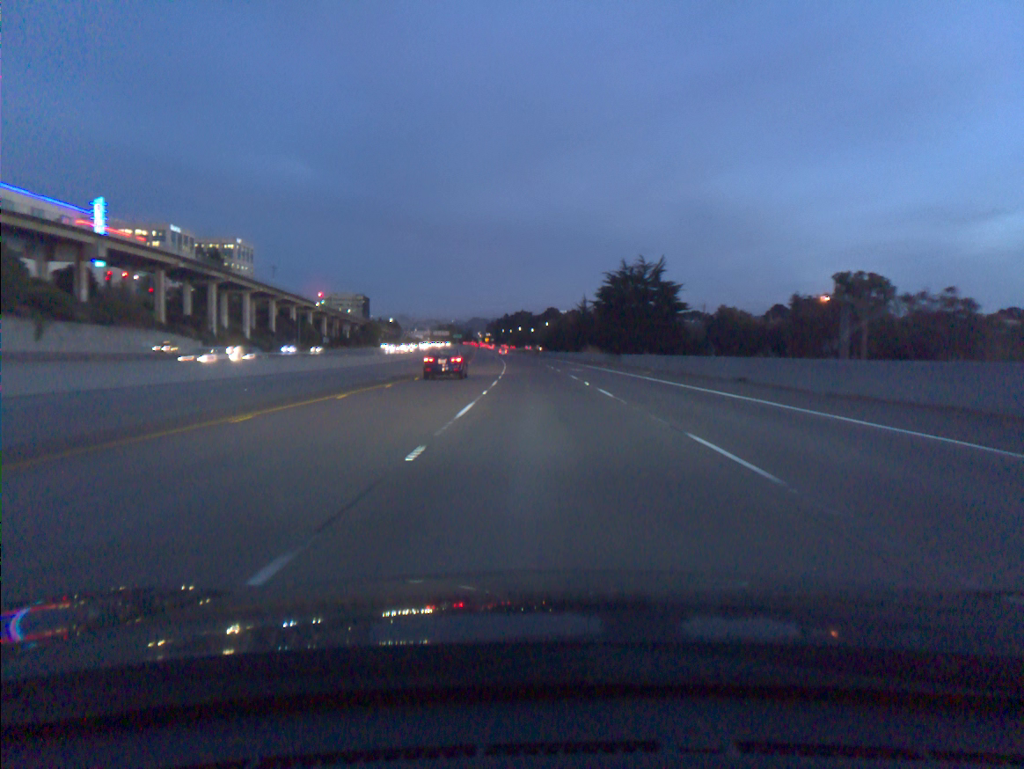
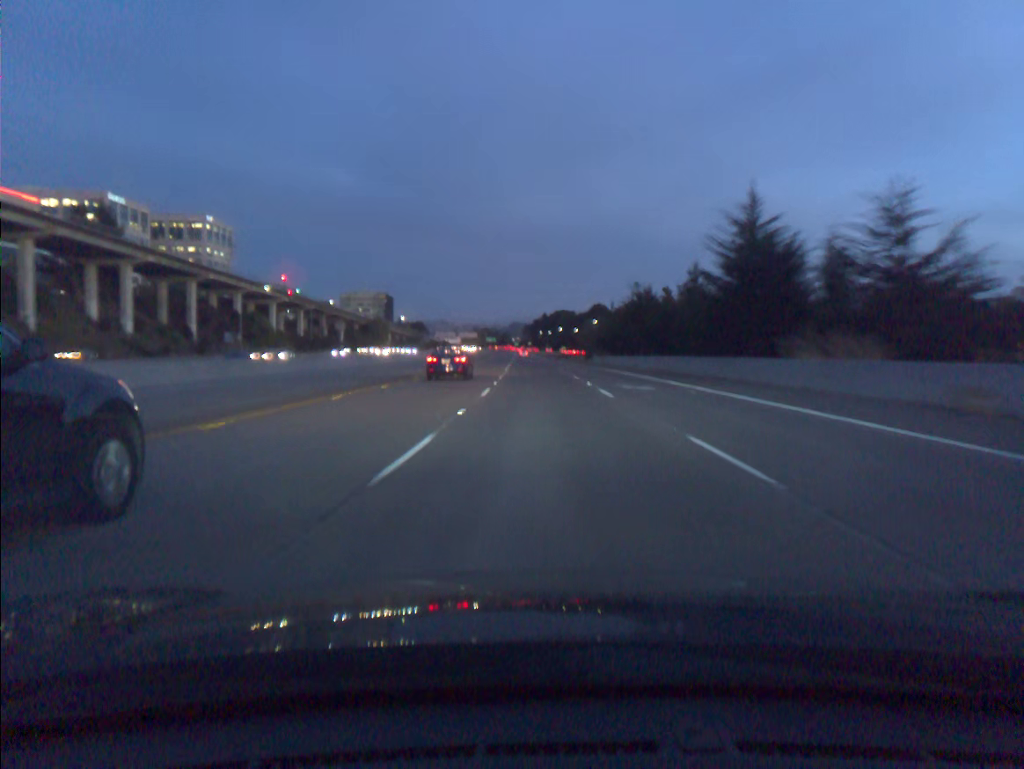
(-1.9, +73.1) m; -3°
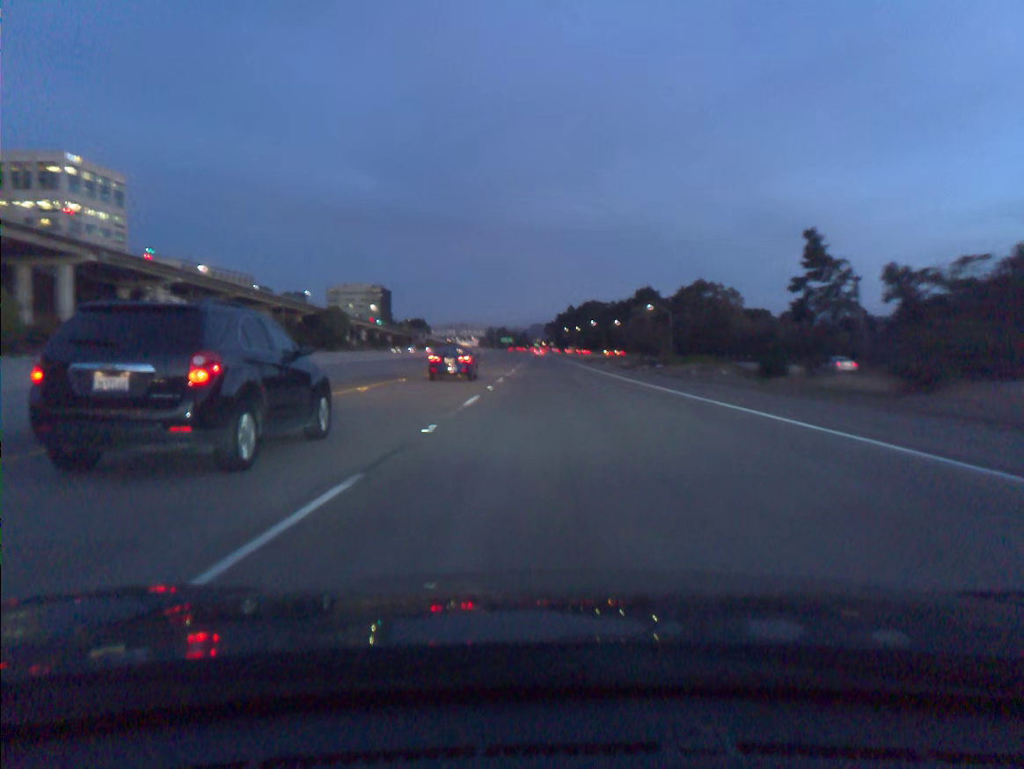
(-1.9, +91.3) m; -2°
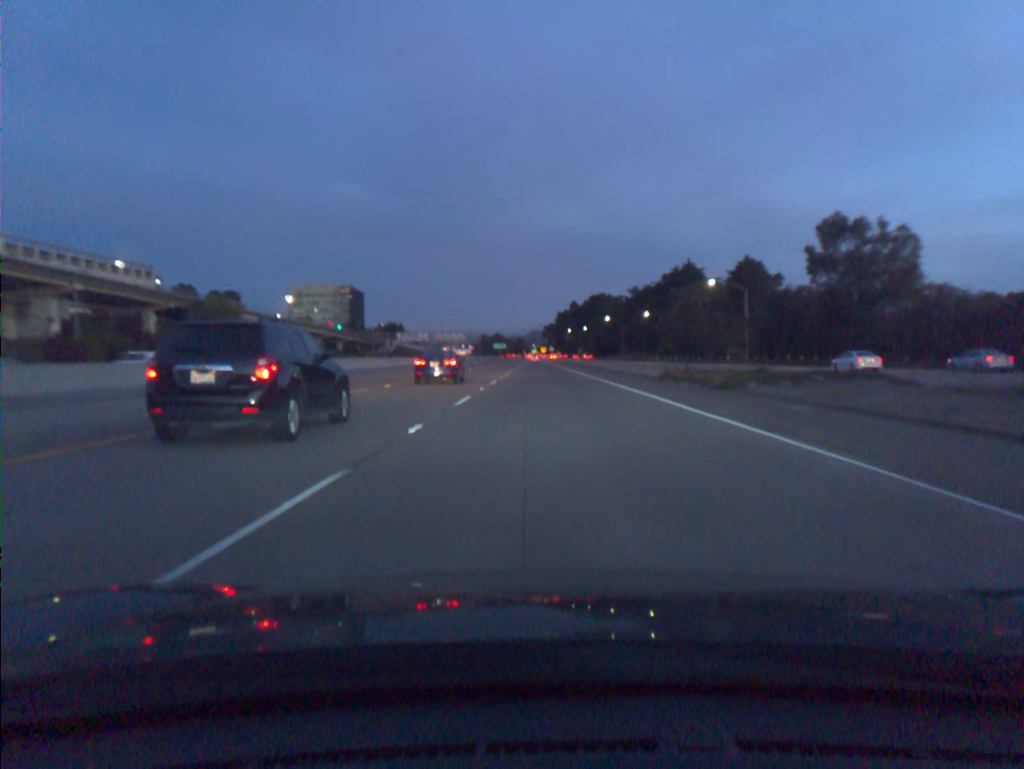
(+0.2, +73.0) m; 0°
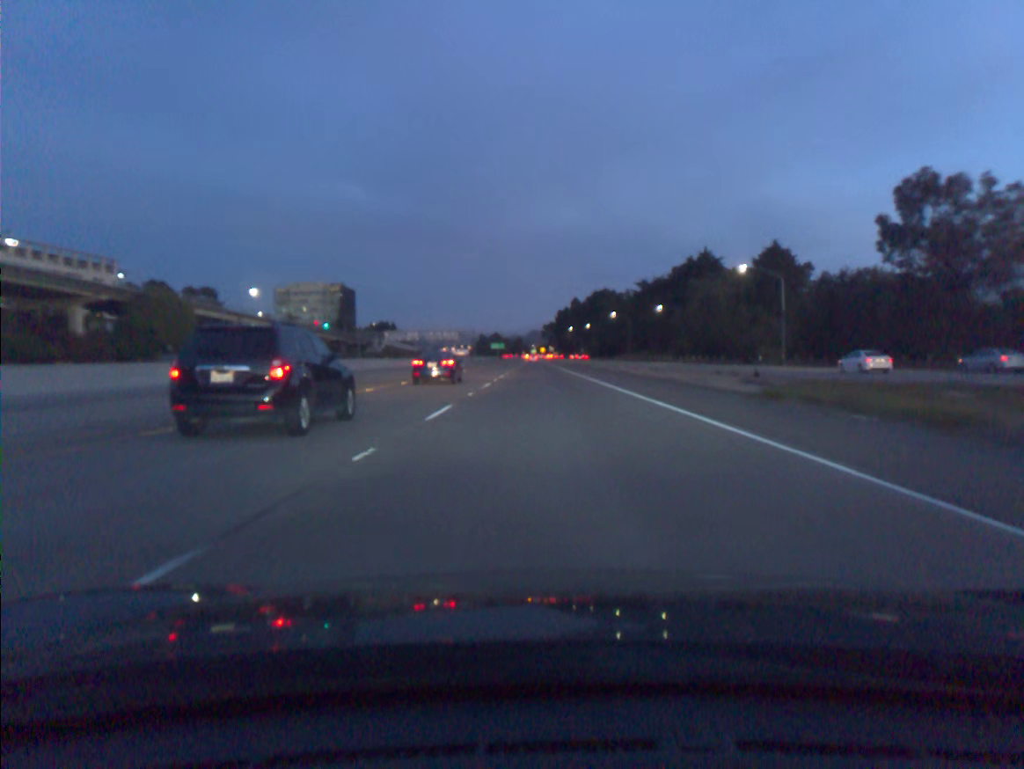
(0.0, +18.2) m; 0°
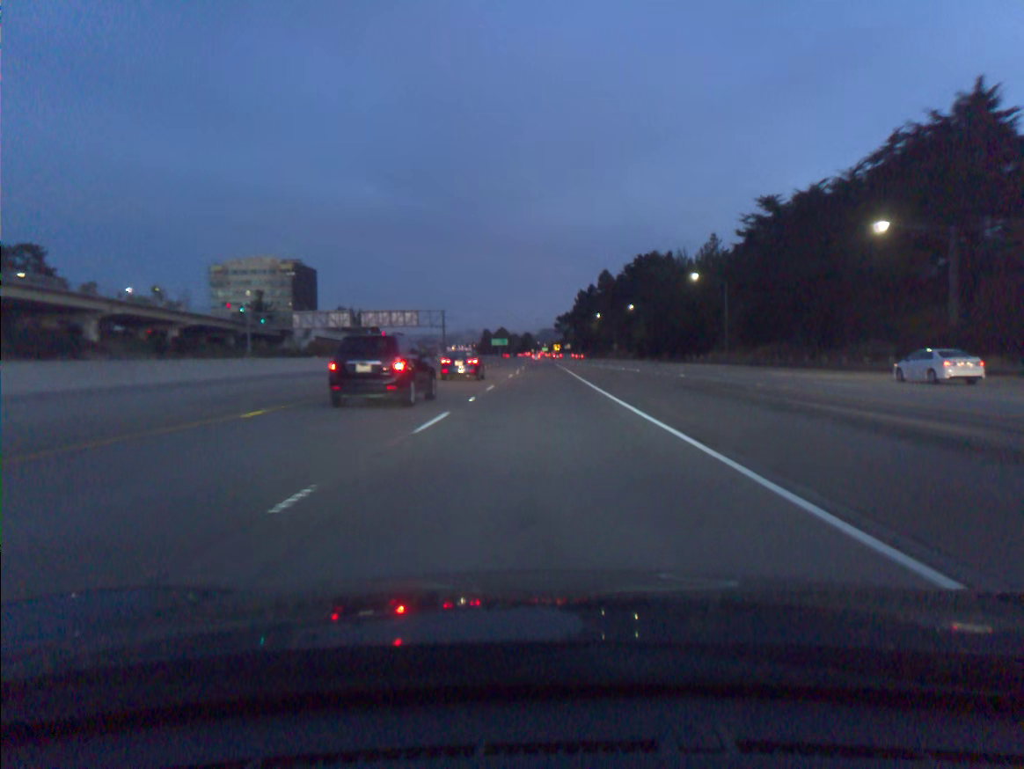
(-0.6, +91.1) m; -1°
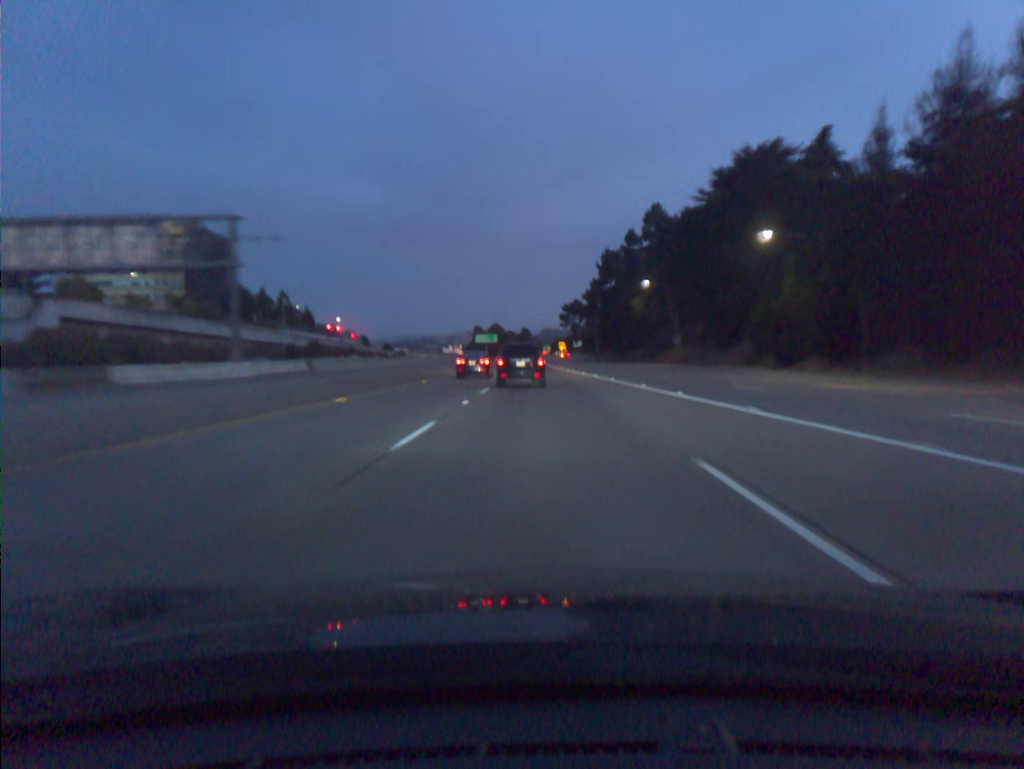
(-0.1, +91.3) m; 0°
